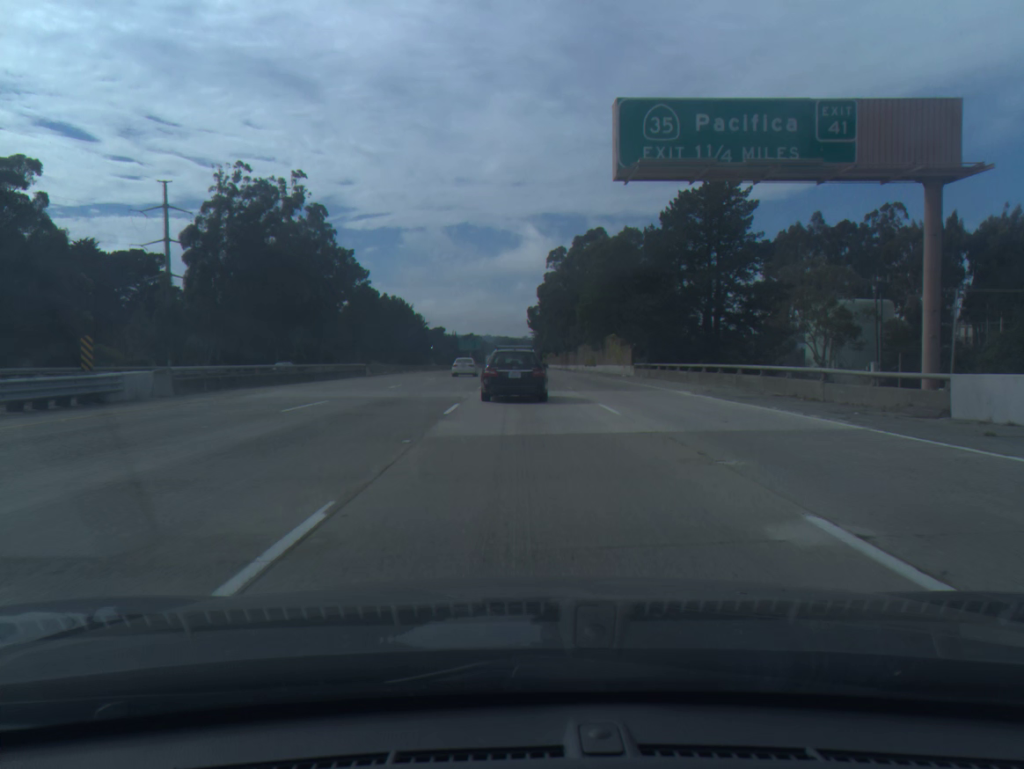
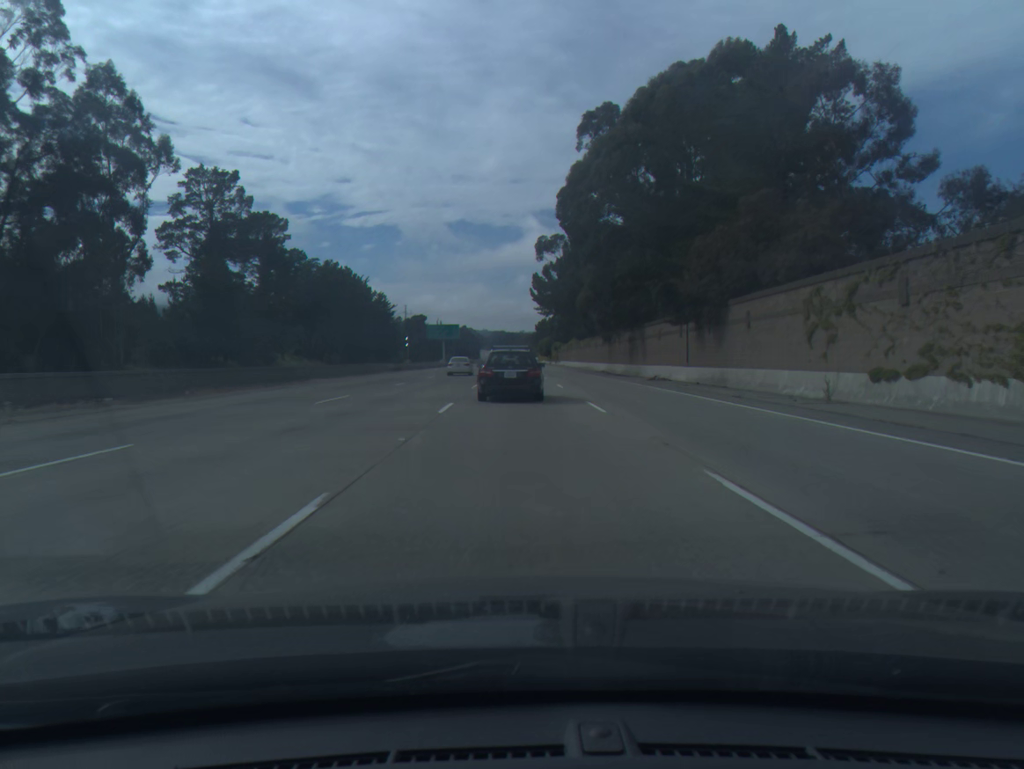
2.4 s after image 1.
(-0.2, +84.6) m; 0°
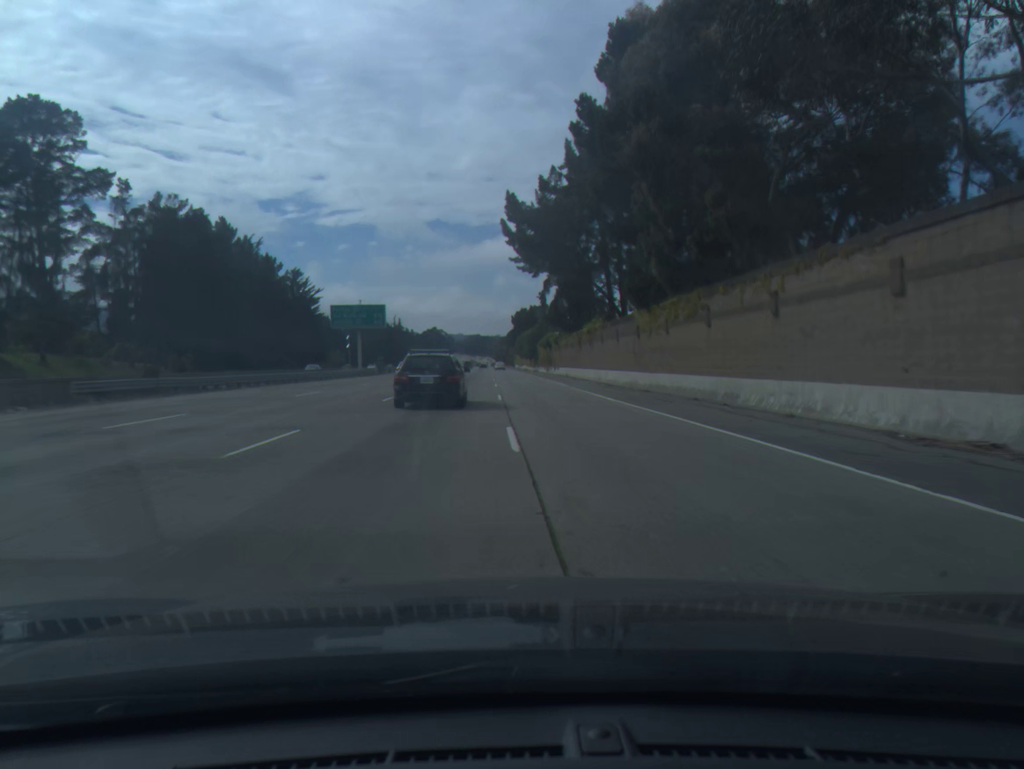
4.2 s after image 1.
(+1.2, +65.2) m; +2°
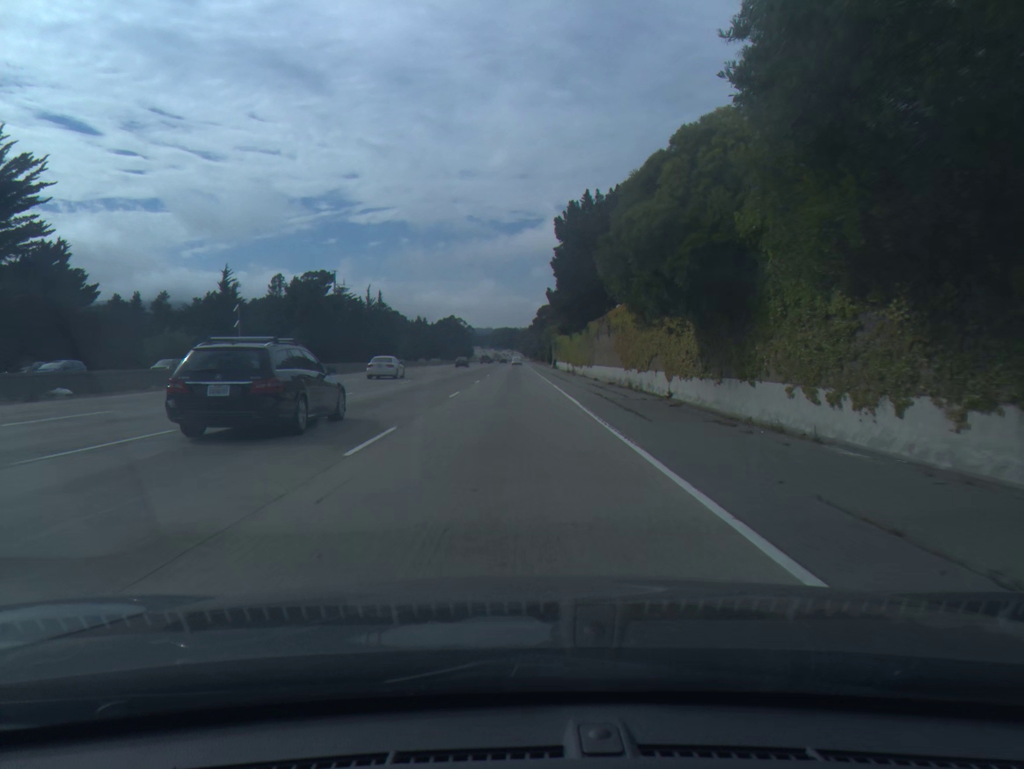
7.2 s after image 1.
(-2.2, +117.7) m; -2°
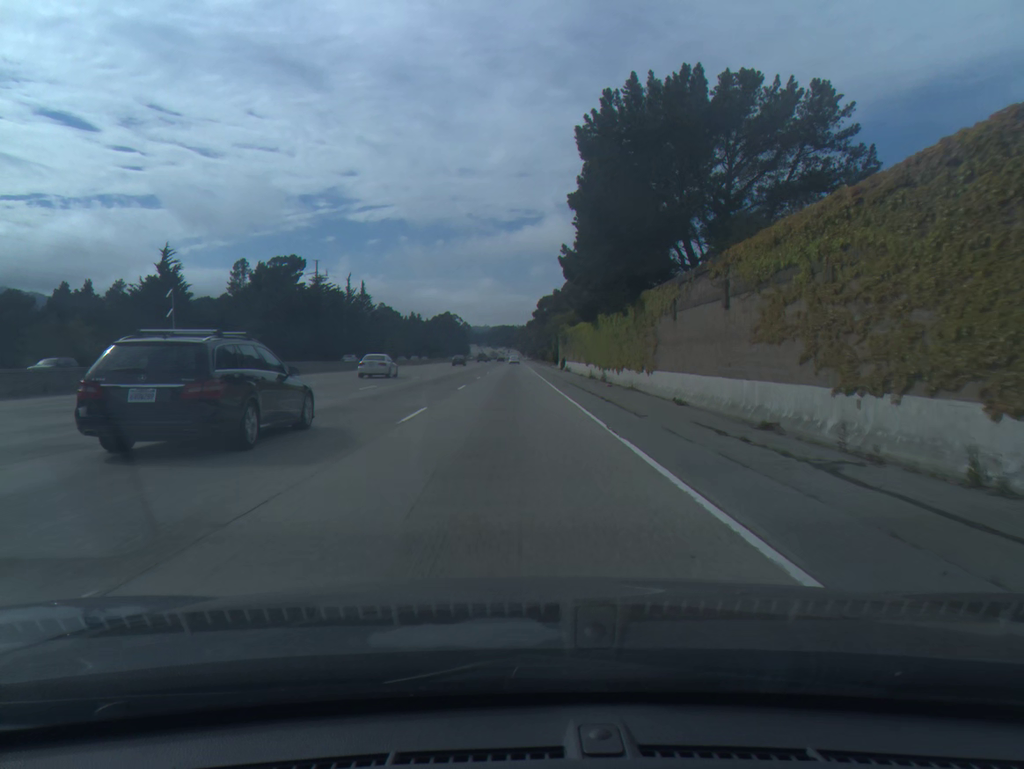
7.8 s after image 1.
(0.0, +24.3) m; 0°
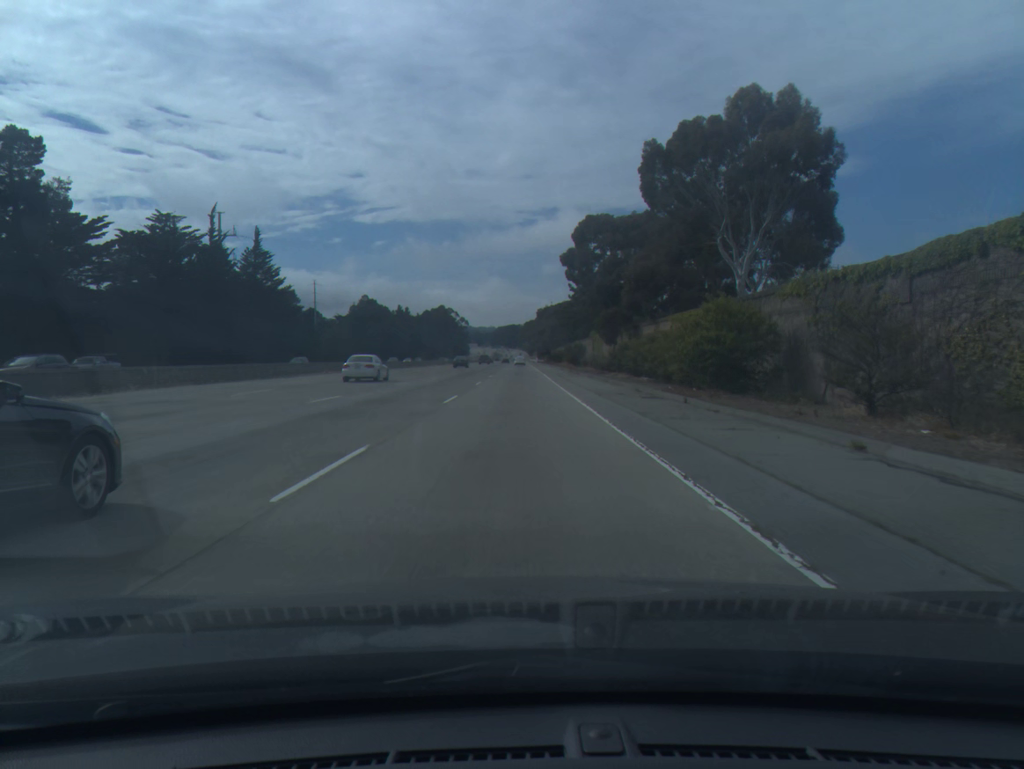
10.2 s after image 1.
(-0.2, +95.9) m; 0°
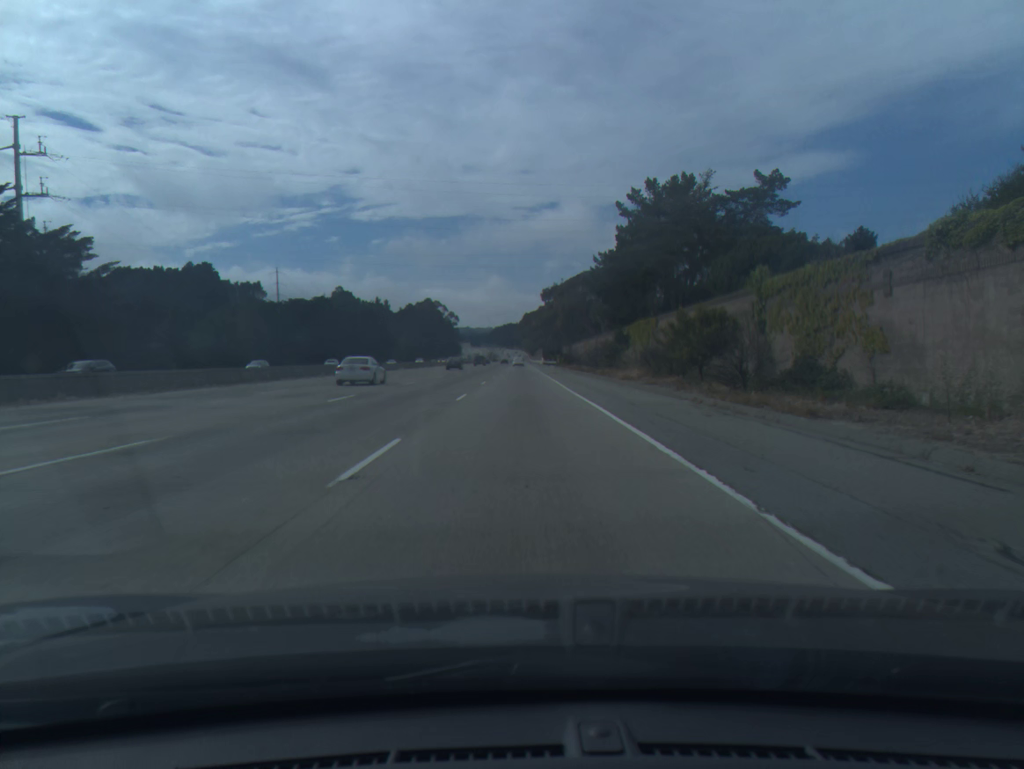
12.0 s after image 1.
(0.0, +71.7) m; 0°
